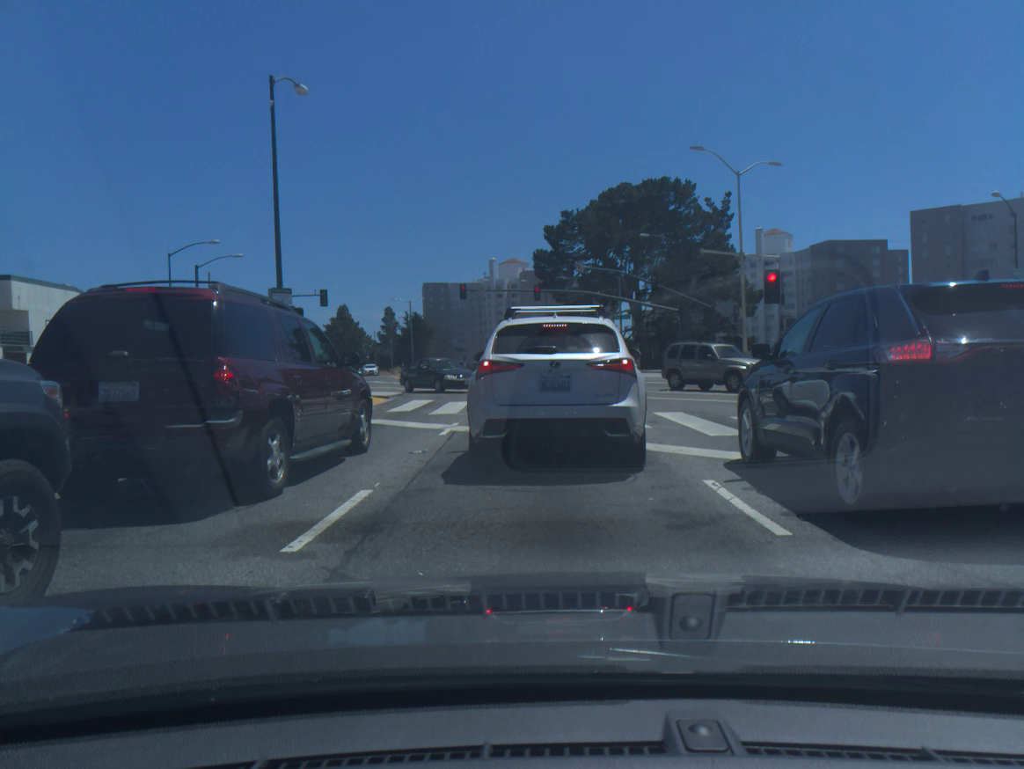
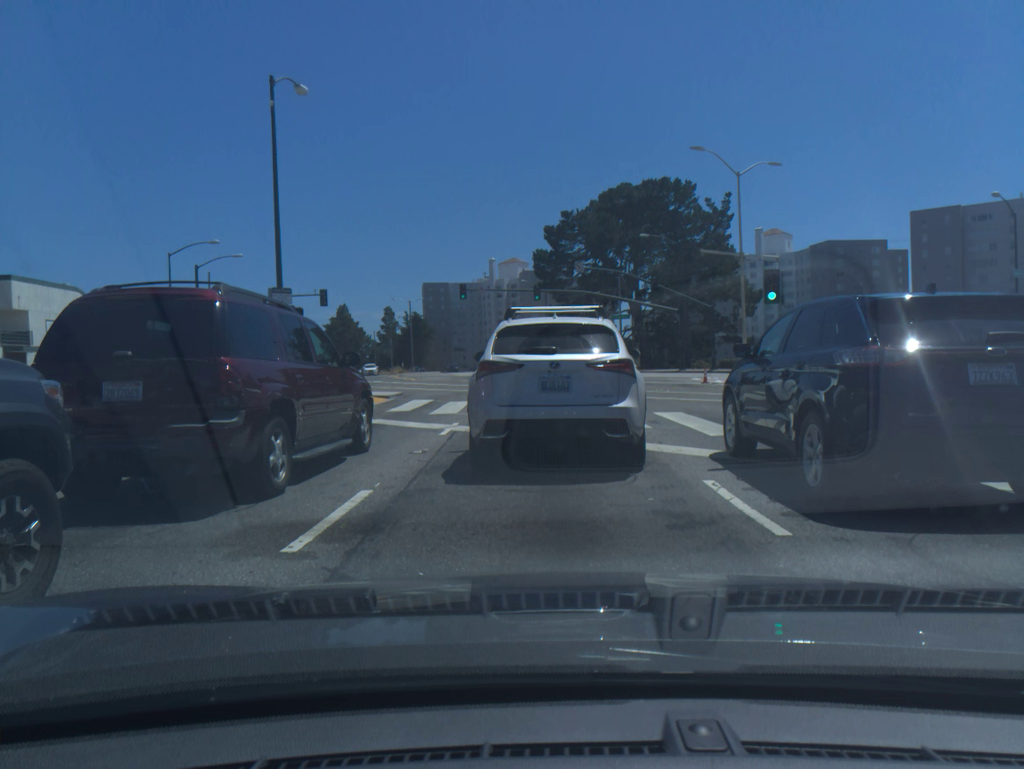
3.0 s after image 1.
(+0.1, 0.0) m; -1°
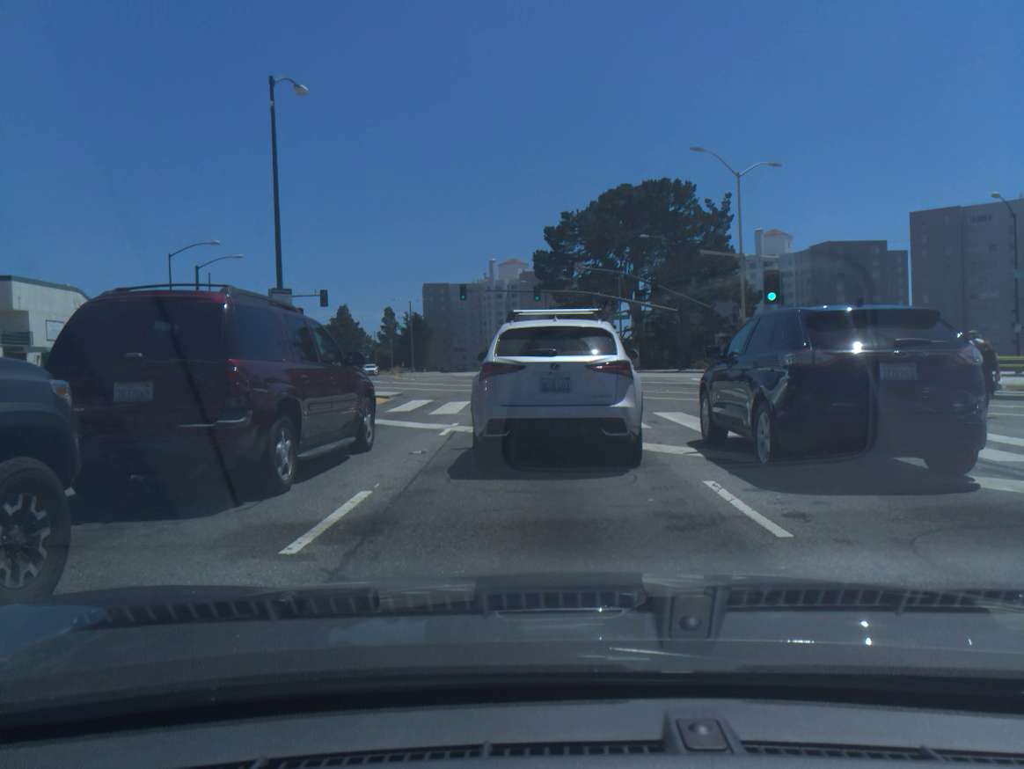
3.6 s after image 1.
(0.0, 0.0) m; 0°
